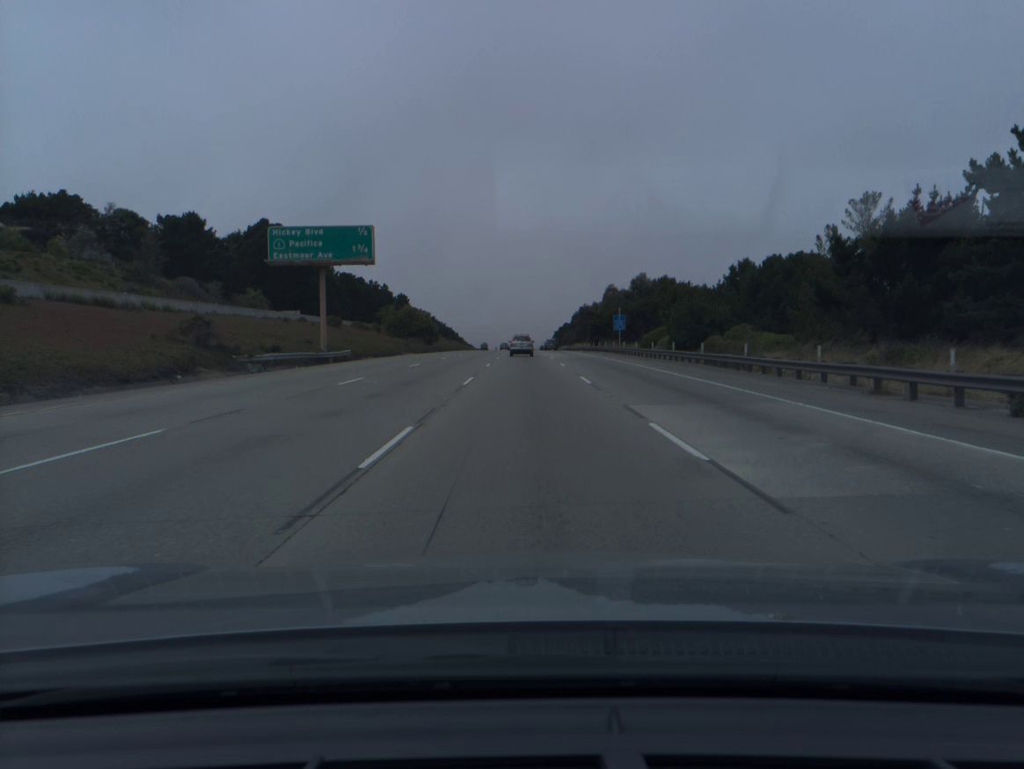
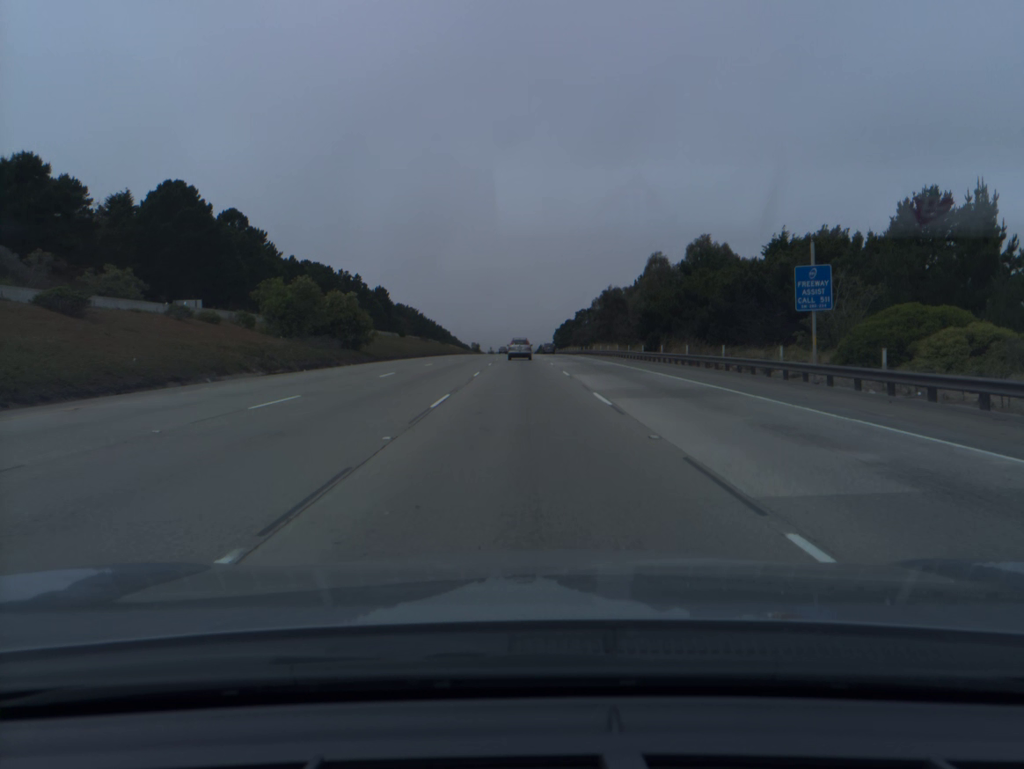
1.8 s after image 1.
(+0.1, +50.9) m; 0°
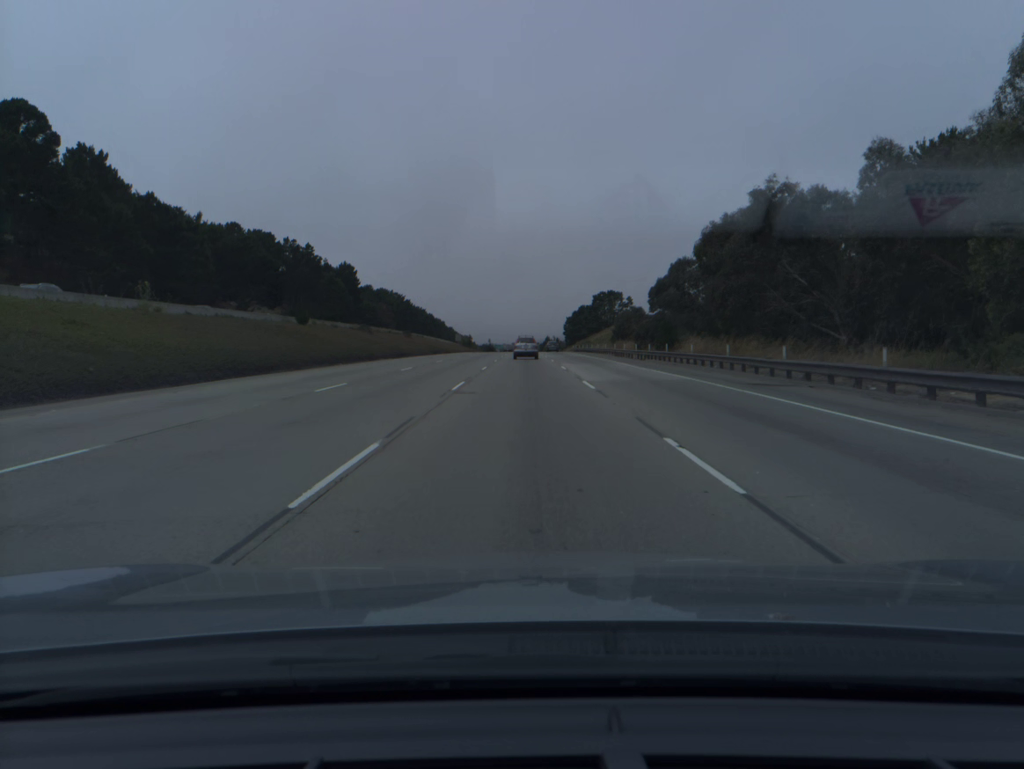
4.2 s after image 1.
(-0.2, +67.9) m; 0°
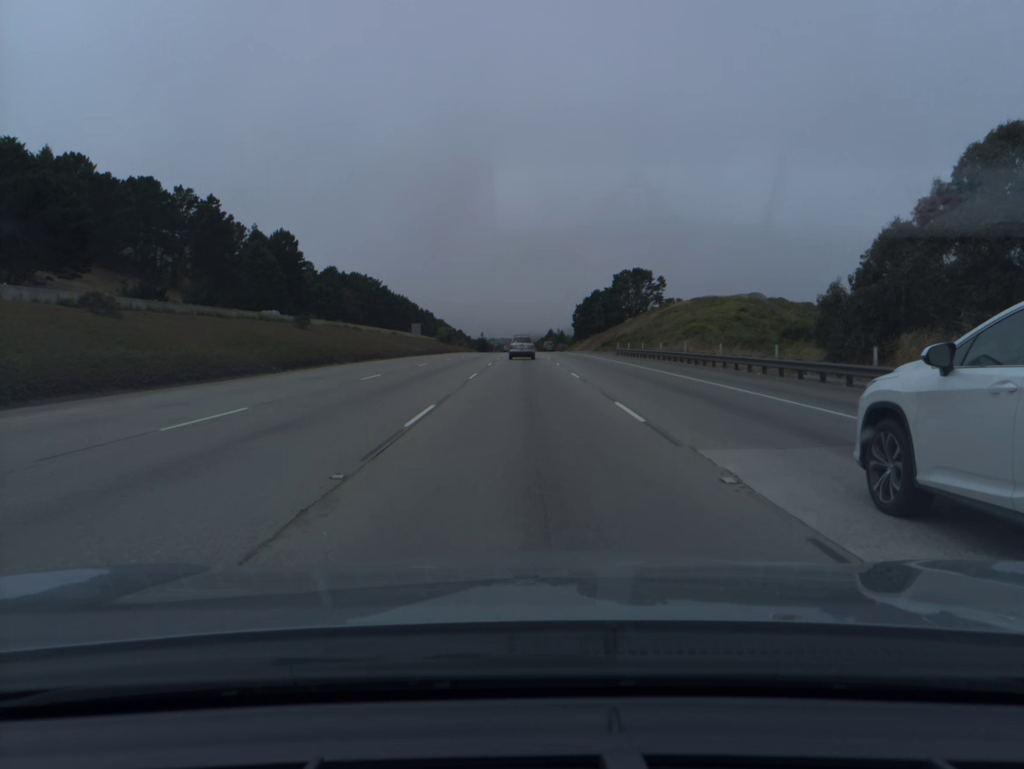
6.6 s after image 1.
(0.0, +67.1) m; 0°
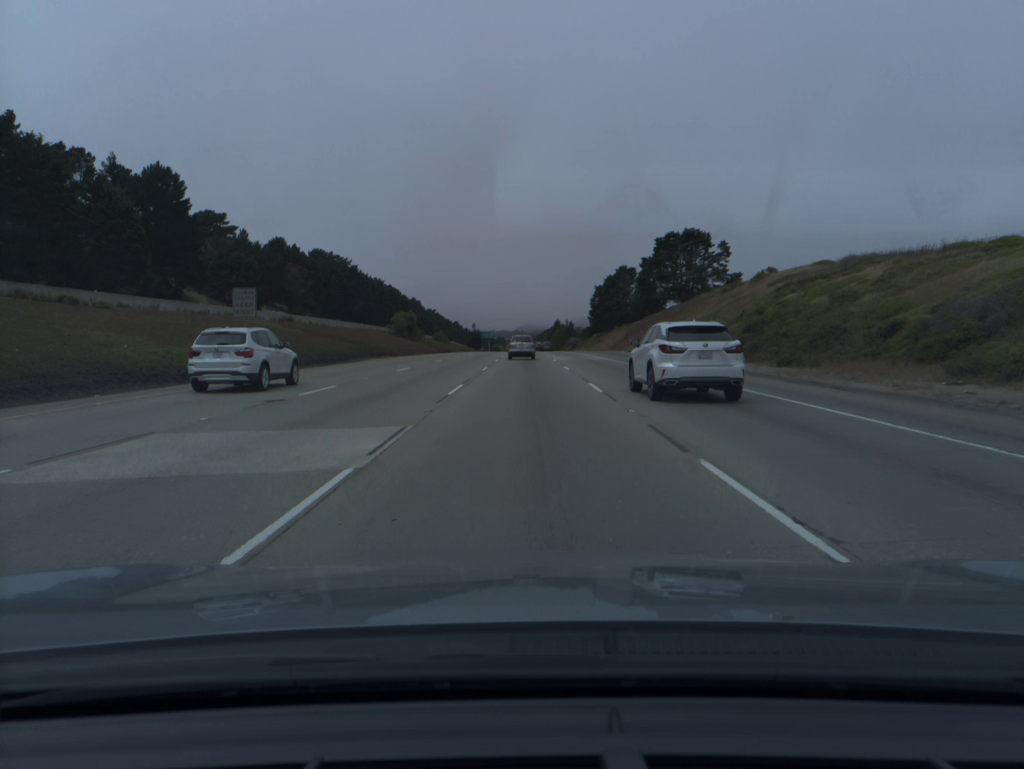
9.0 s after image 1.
(-0.1, +66.2) m; 0°
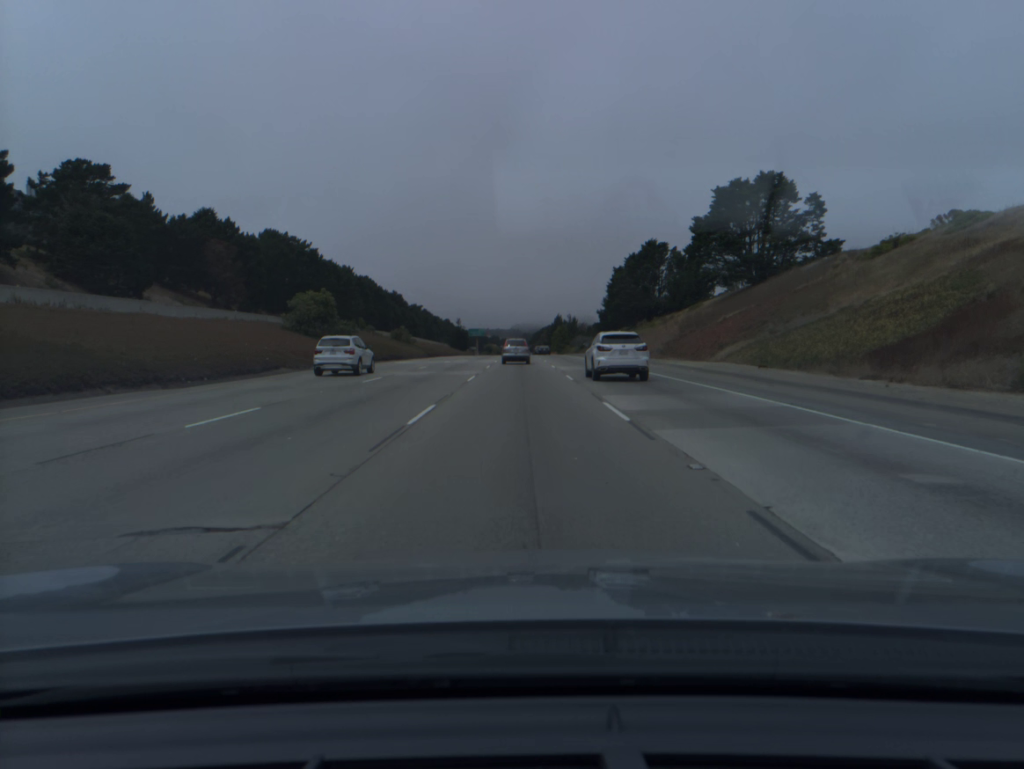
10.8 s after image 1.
(+0.1, +49.9) m; 0°
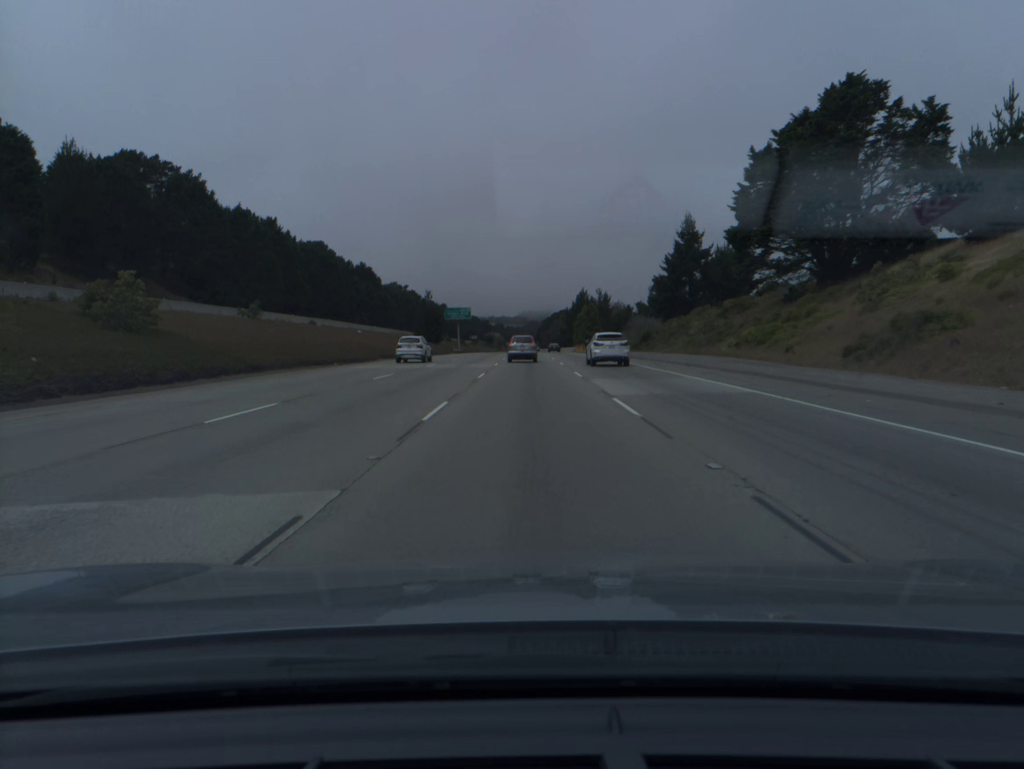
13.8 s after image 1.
(-0.4, +87.4) m; -1°
